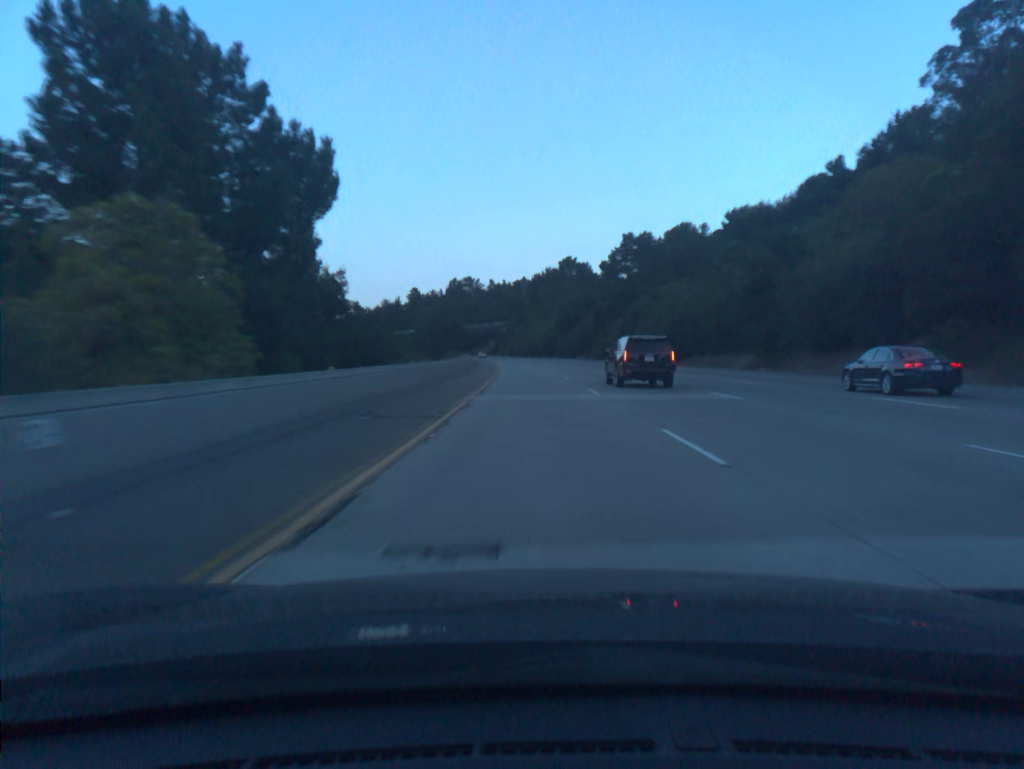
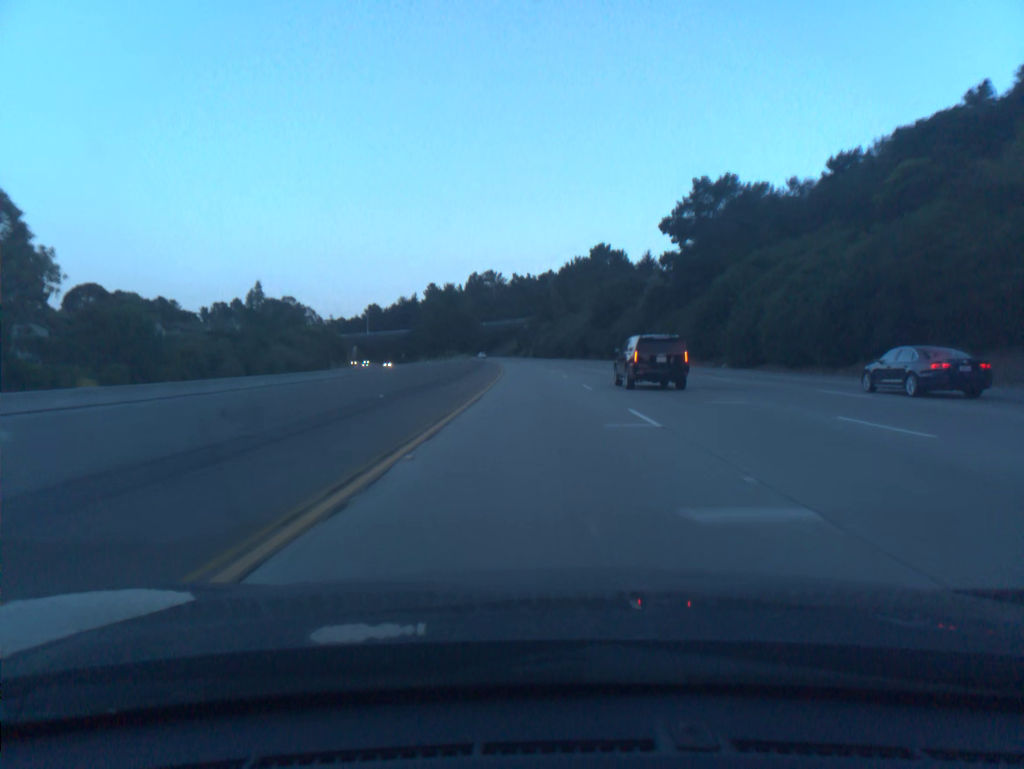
(-0.6, +39.2) m; -2°
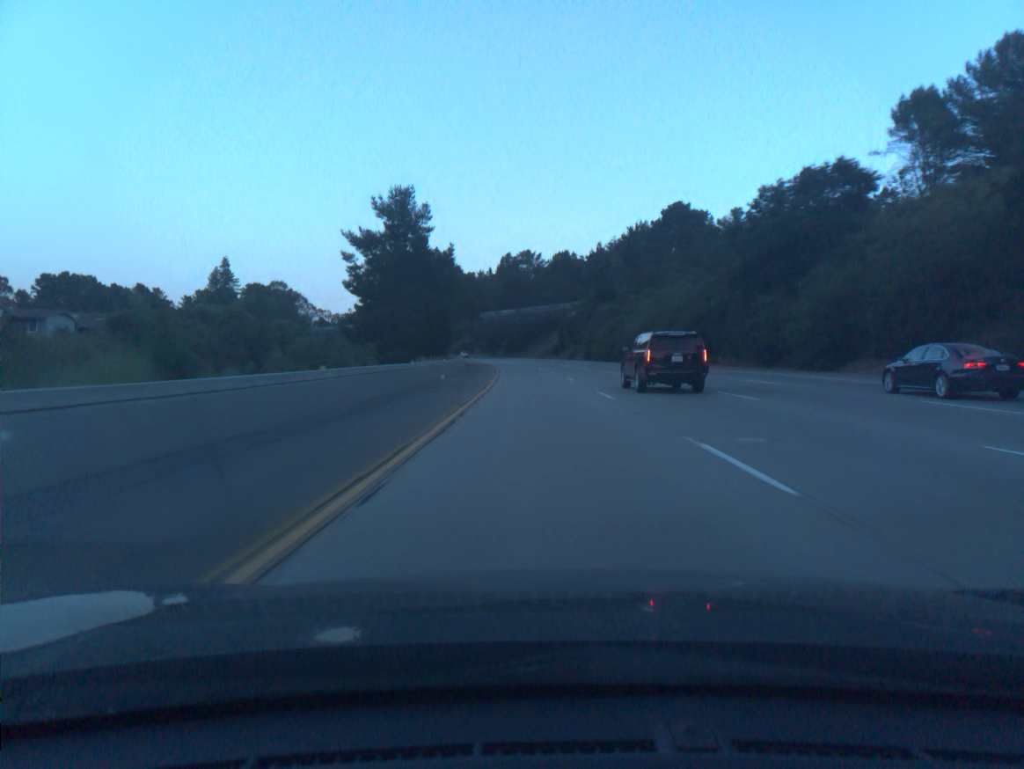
(-2.2, +78.4) m; -3°
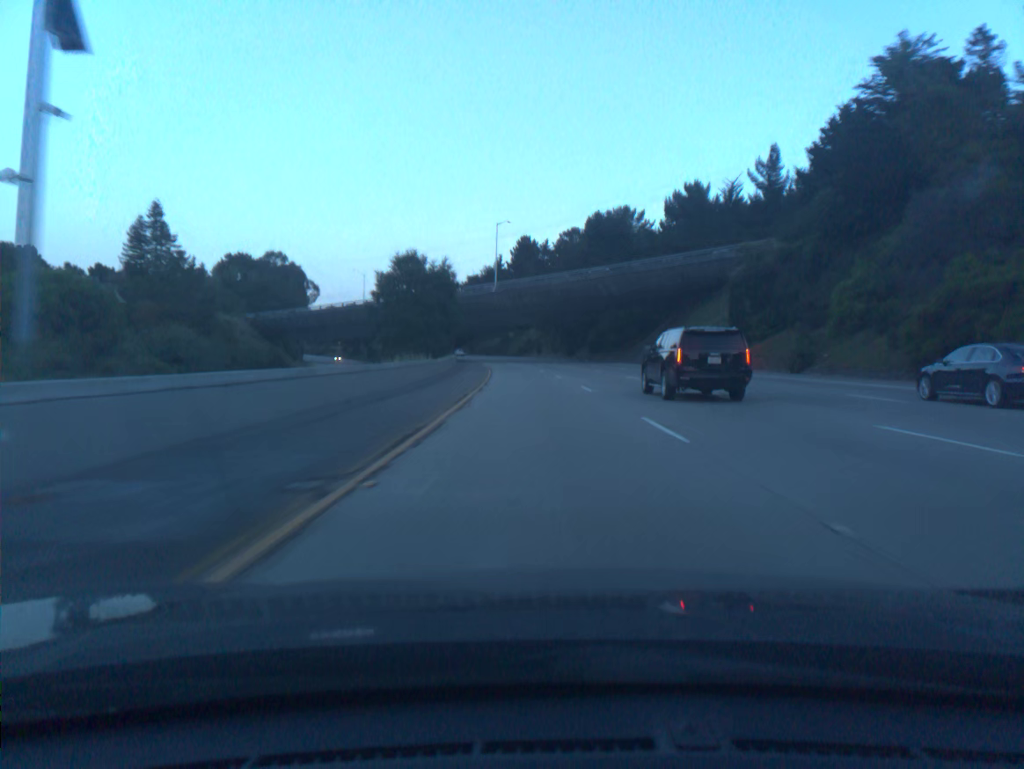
(-4.4, +98.0) m; -6°
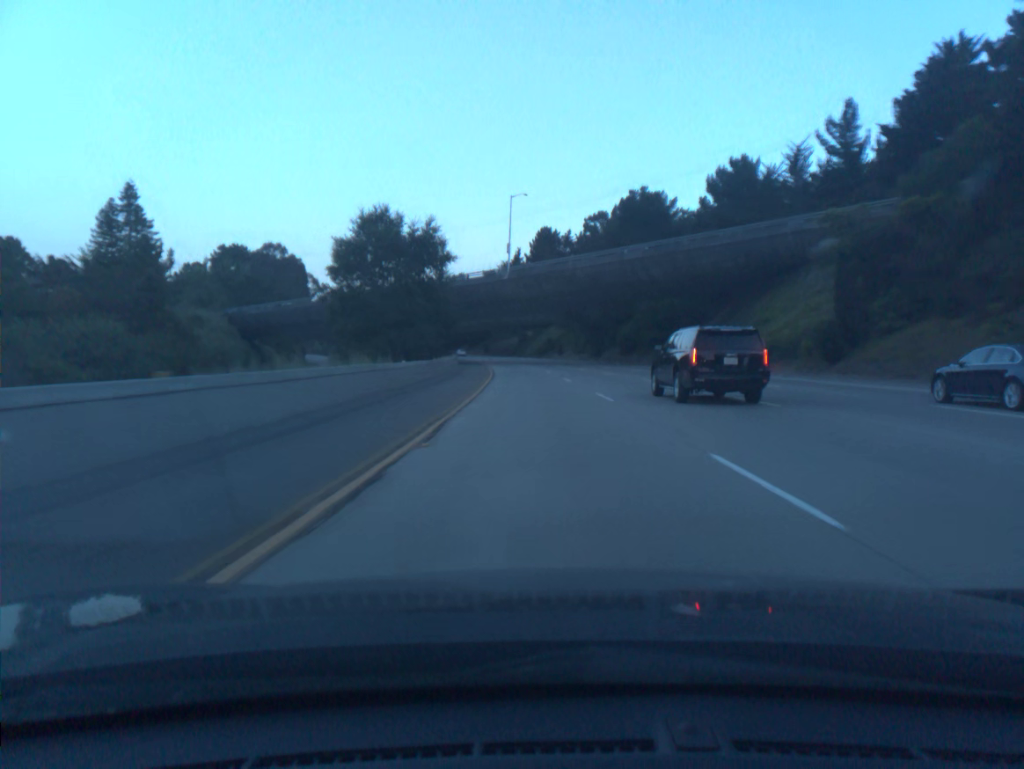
(-0.2, +19.6) m; -1°
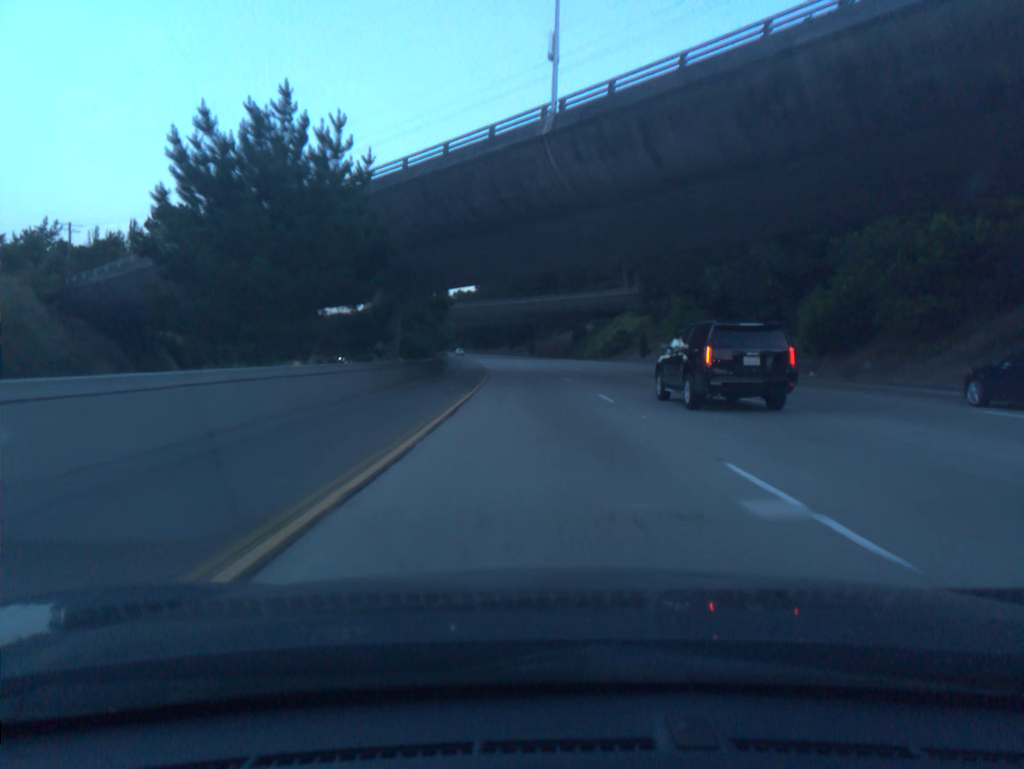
(-2.0, +58.9) m; -4°
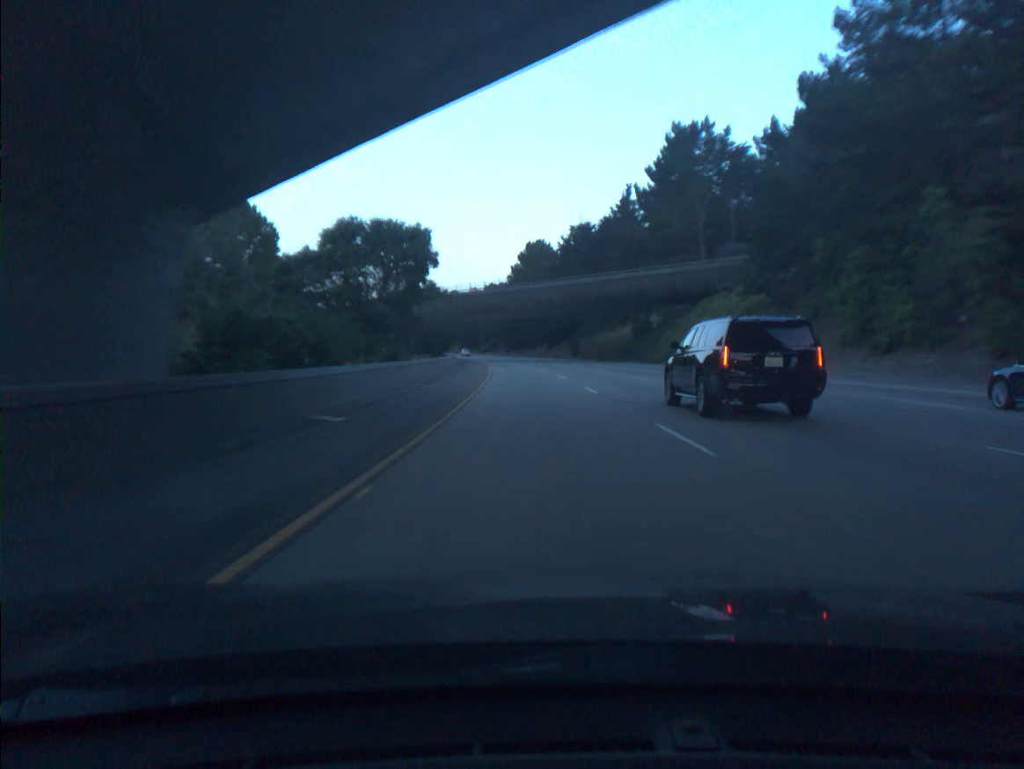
(-0.9, +39.2) m; -3°
